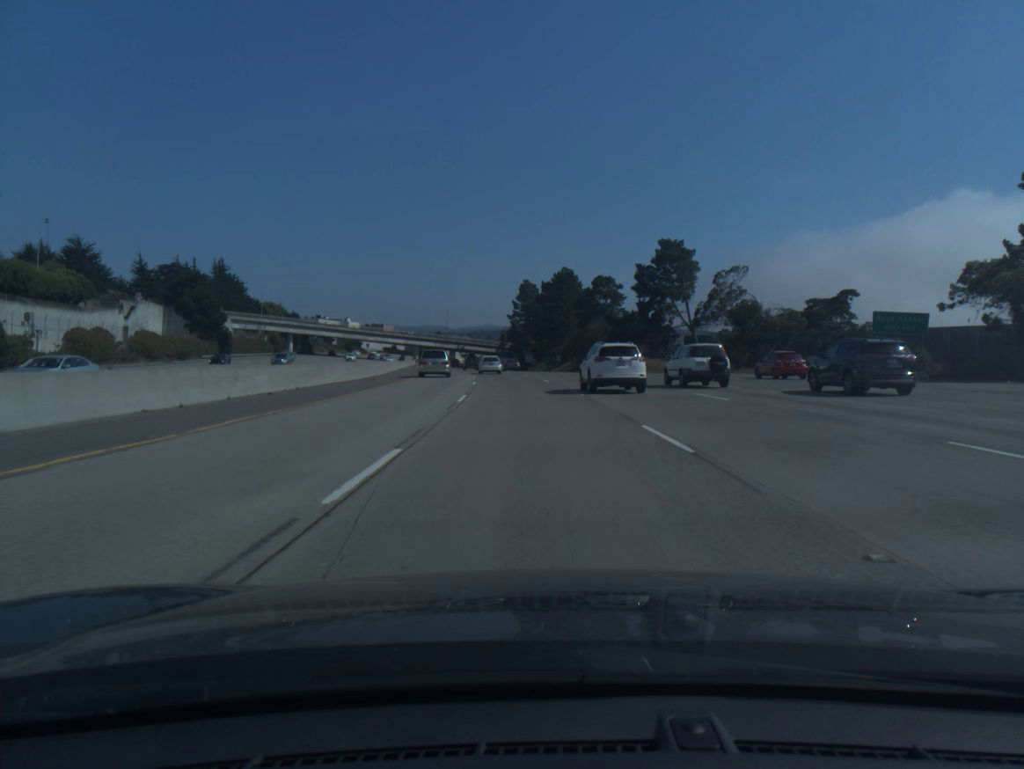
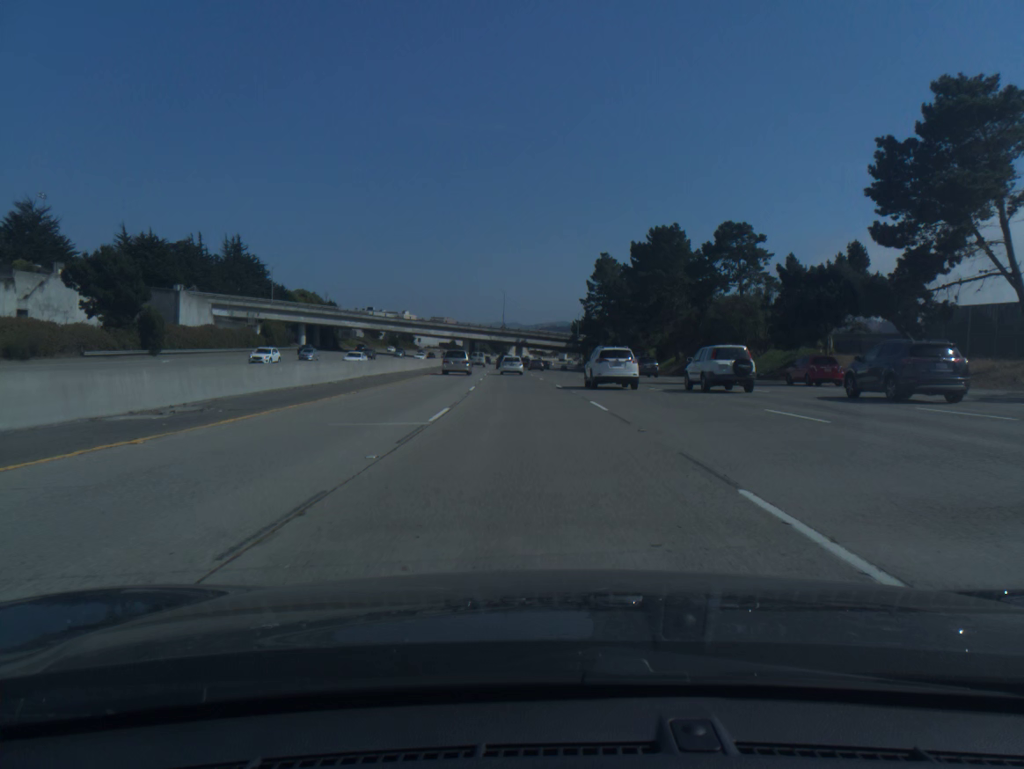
(-2.3, +50.4) m; -5°
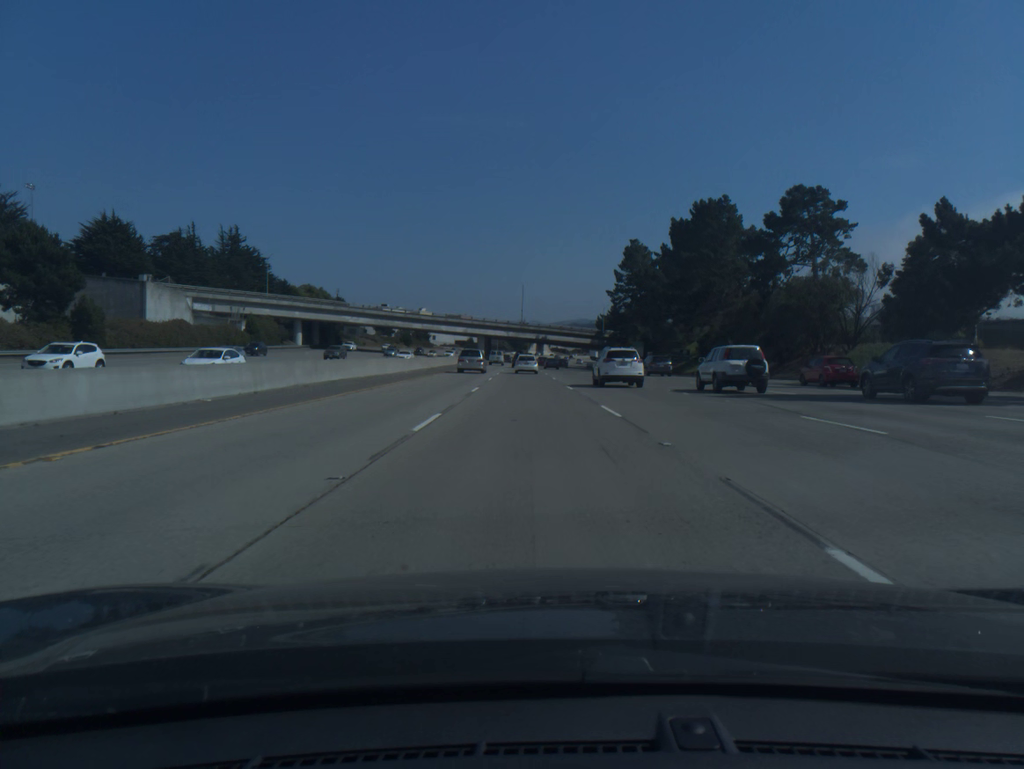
(-0.2, +16.8) m; -2°
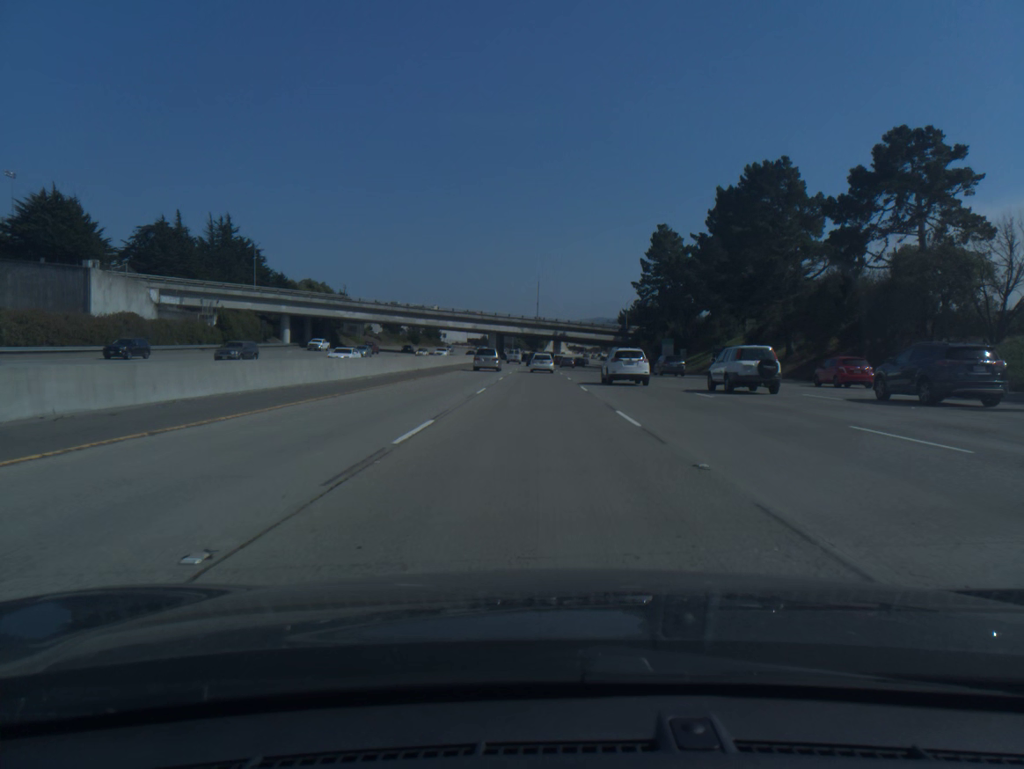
(-0.2, +16.8) m; -1°
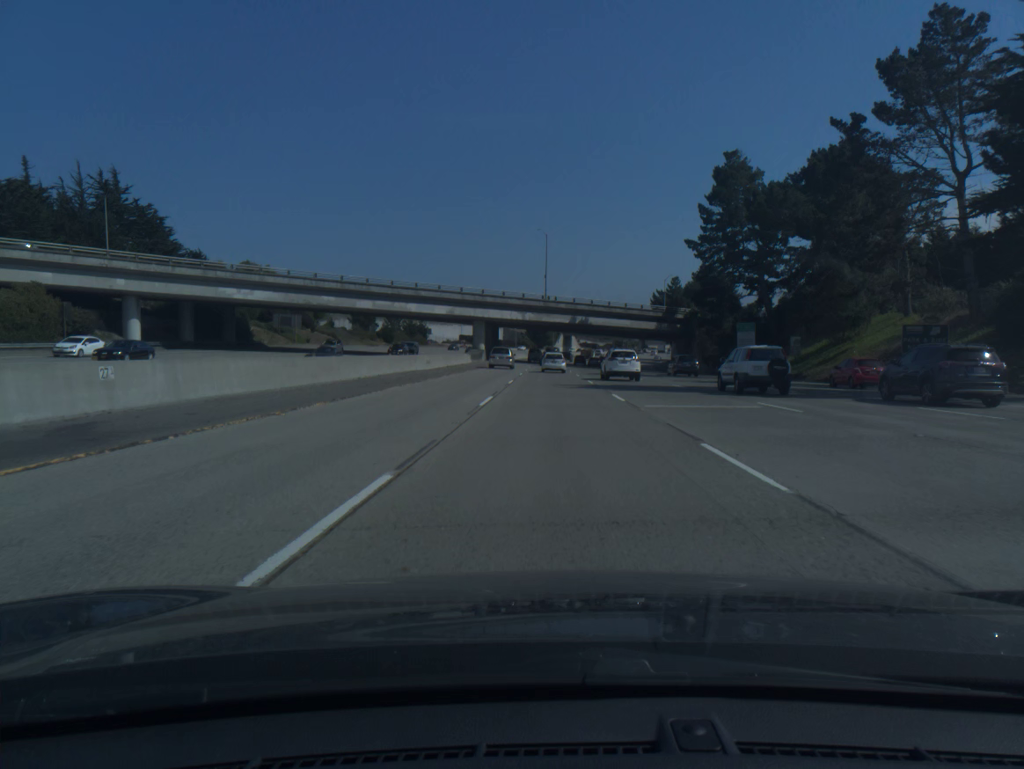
(-0.6, +50.1) m; -1°
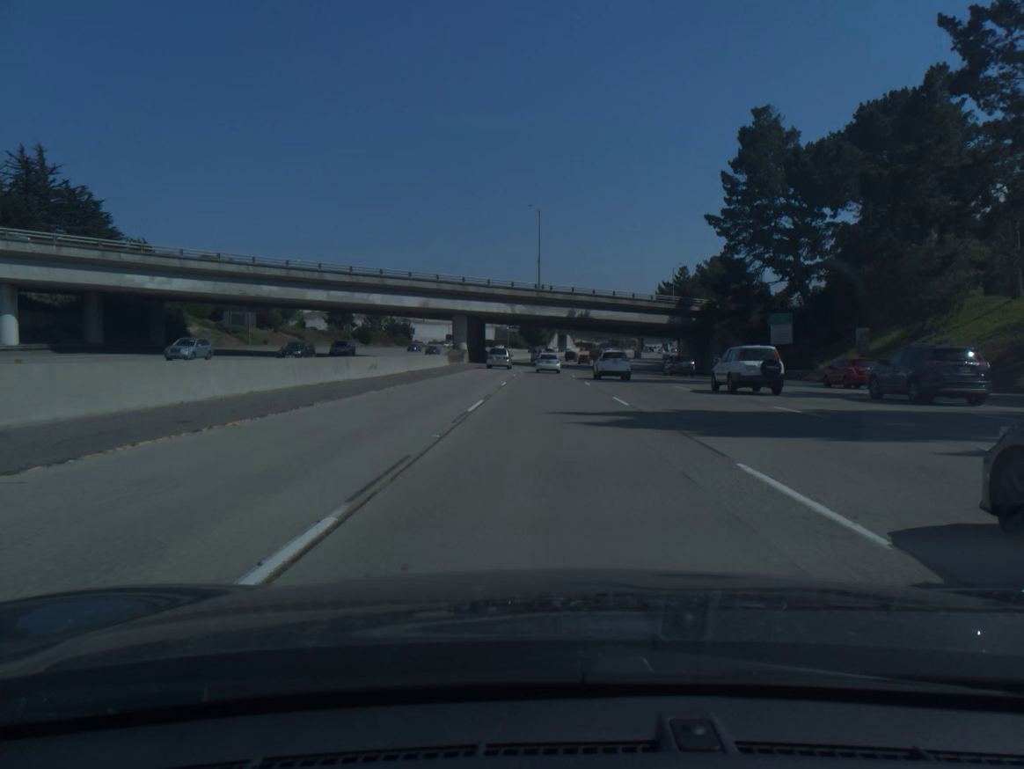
(+0.1, +16.6) m; 0°
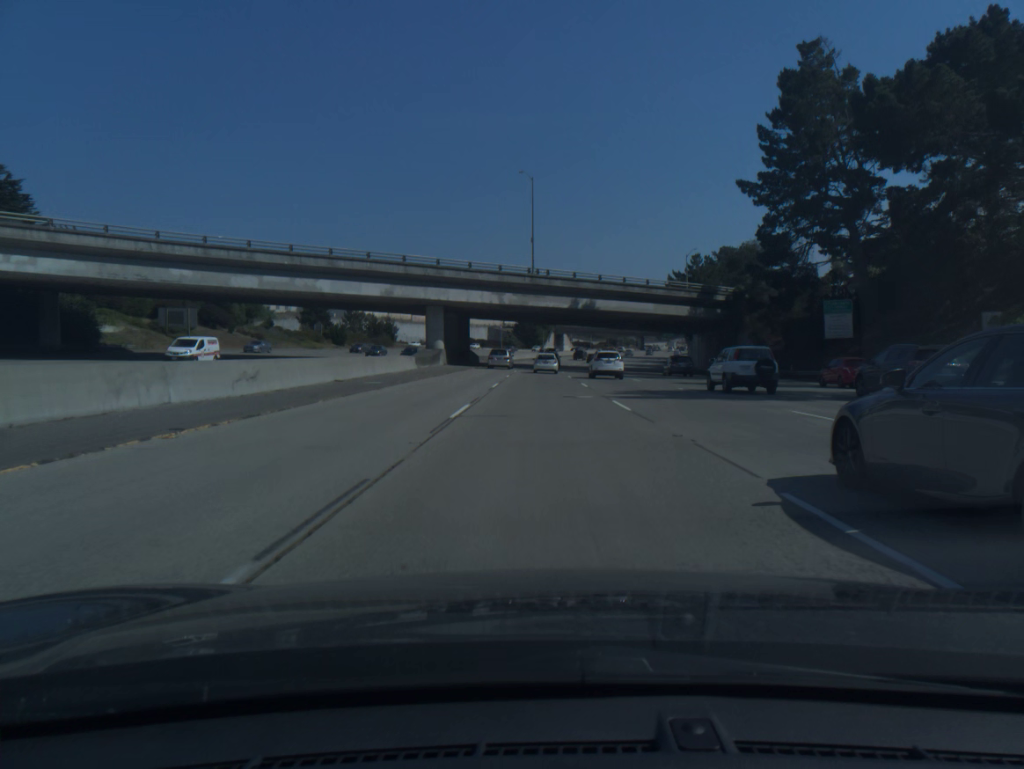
(+0.1, +16.6) m; 0°
